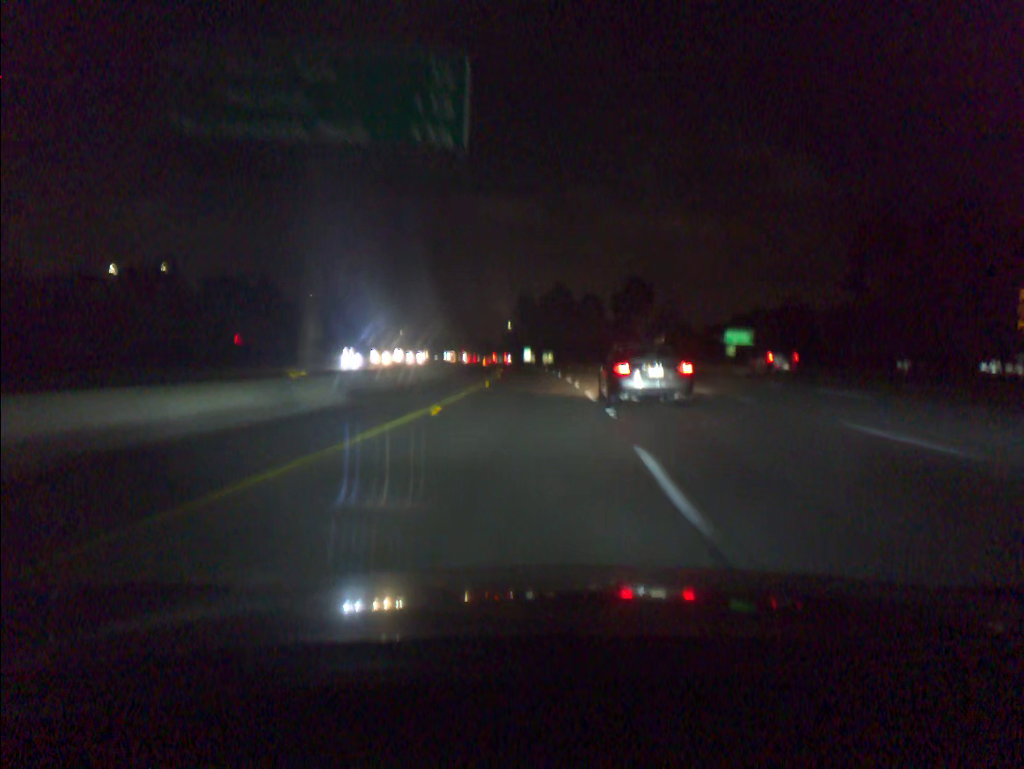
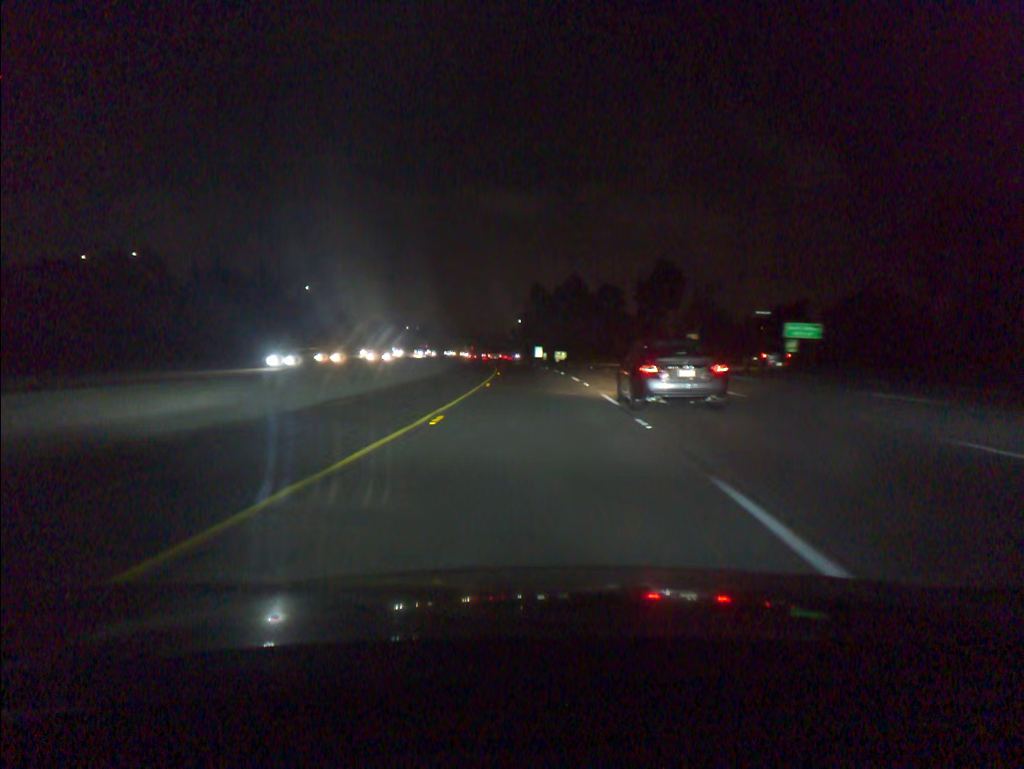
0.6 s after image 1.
(-0.1, +17.1) m; -1°
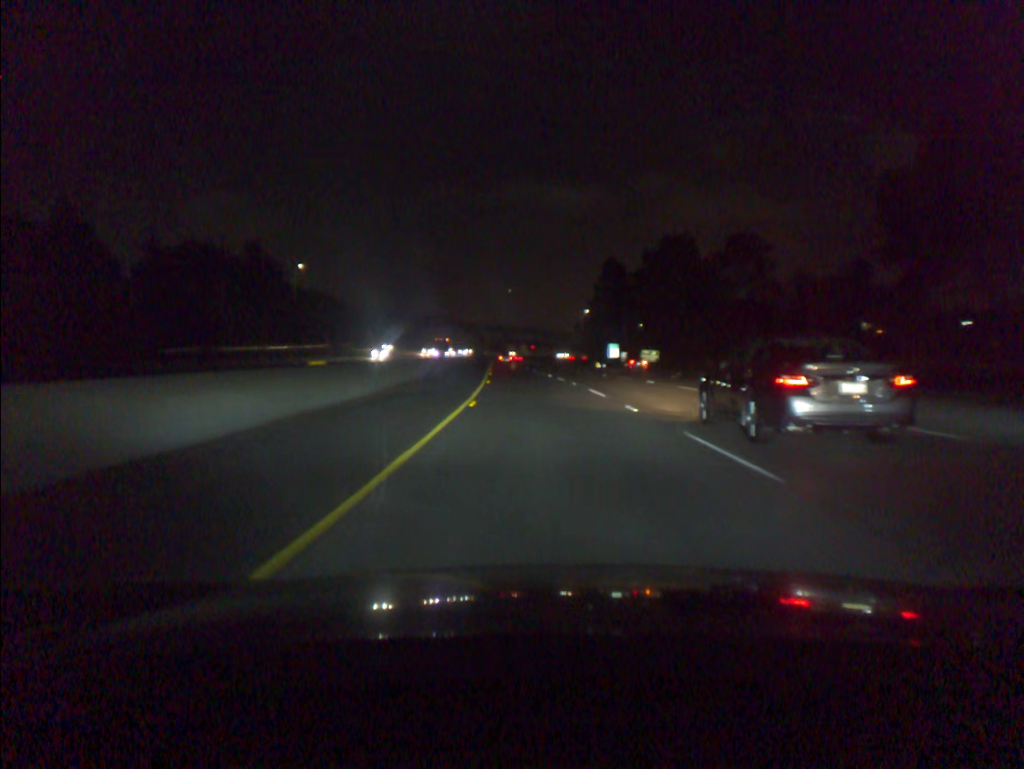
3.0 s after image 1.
(-2.6, +68.4) m; -5°
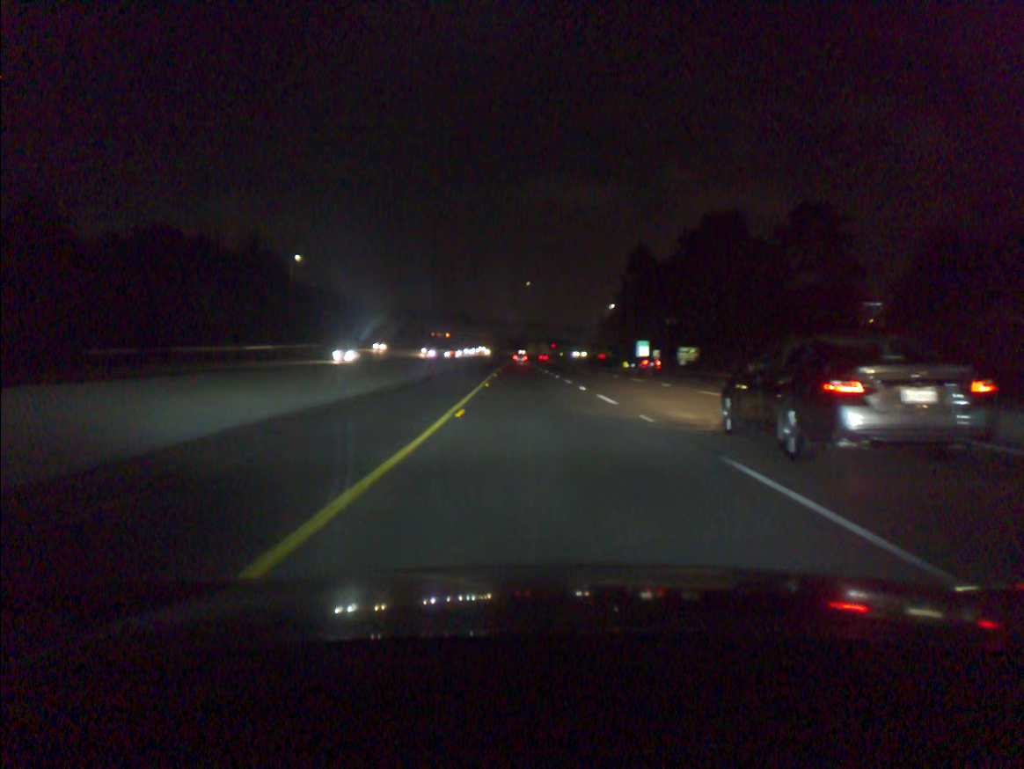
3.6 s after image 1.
(-0.2, +17.6) m; -2°
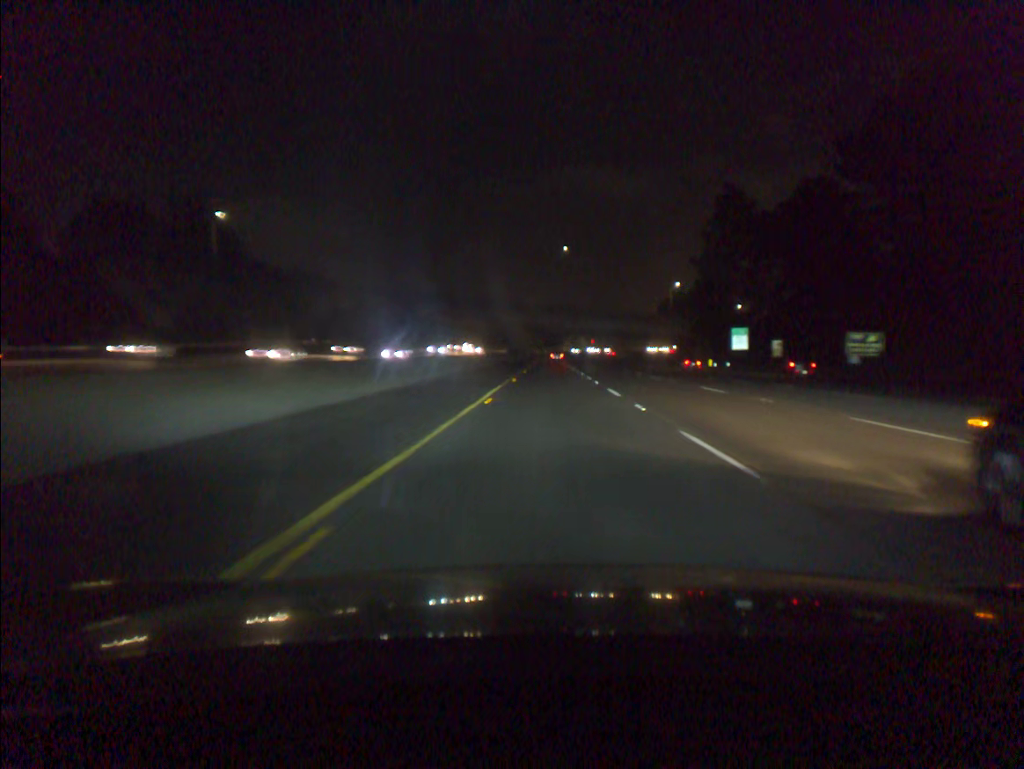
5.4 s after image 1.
(-1.6, +54.8) m; -3°
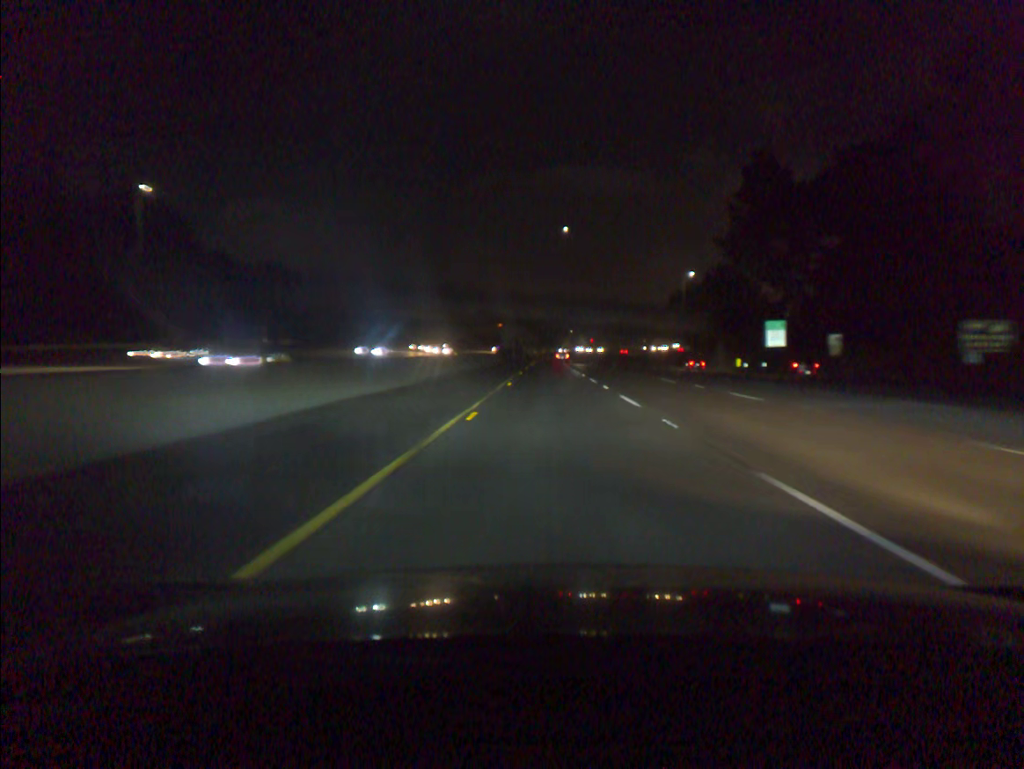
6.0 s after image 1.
(0.0, +19.0) m; 0°
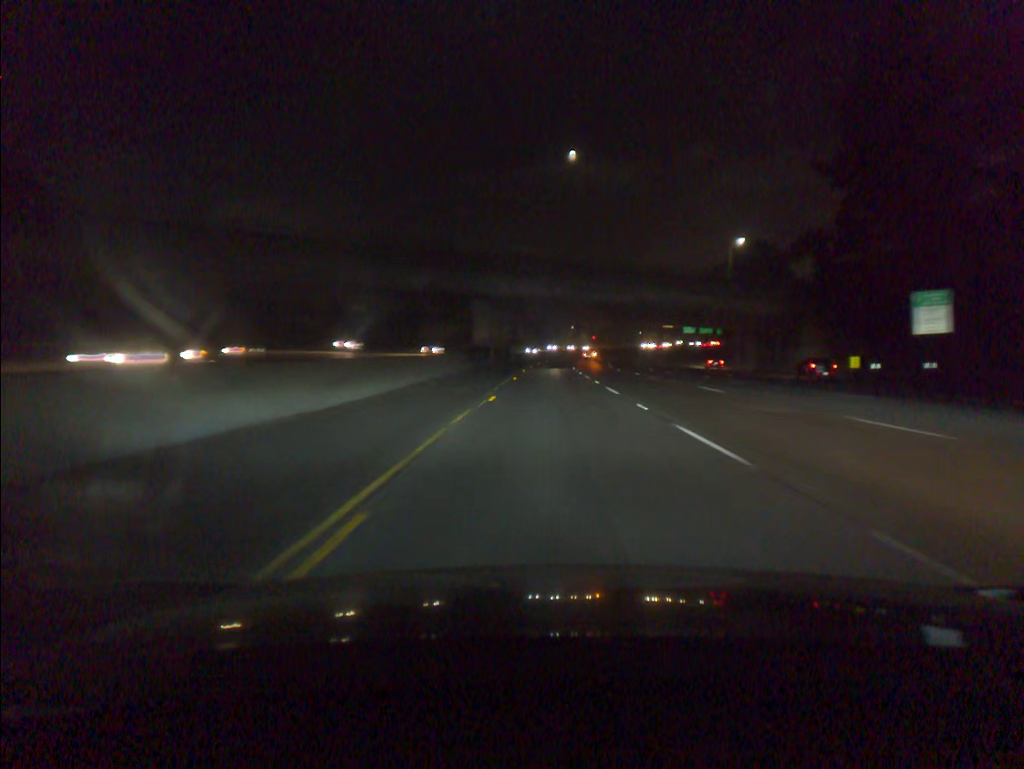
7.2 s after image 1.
(0.0, +38.8) m; 0°
